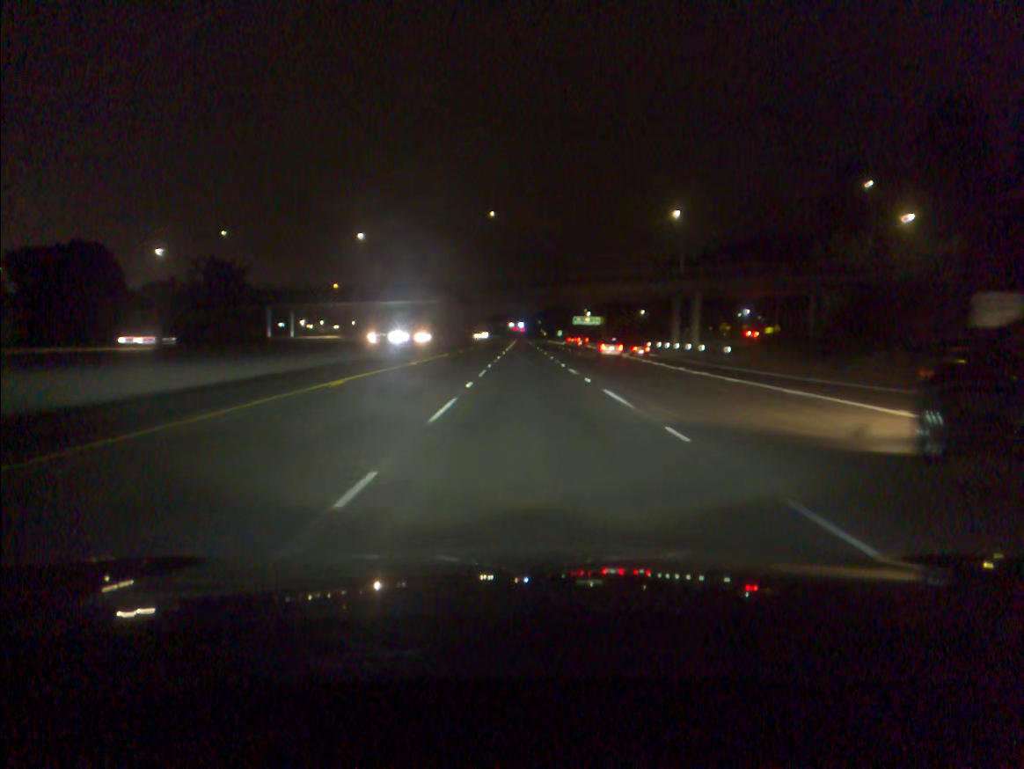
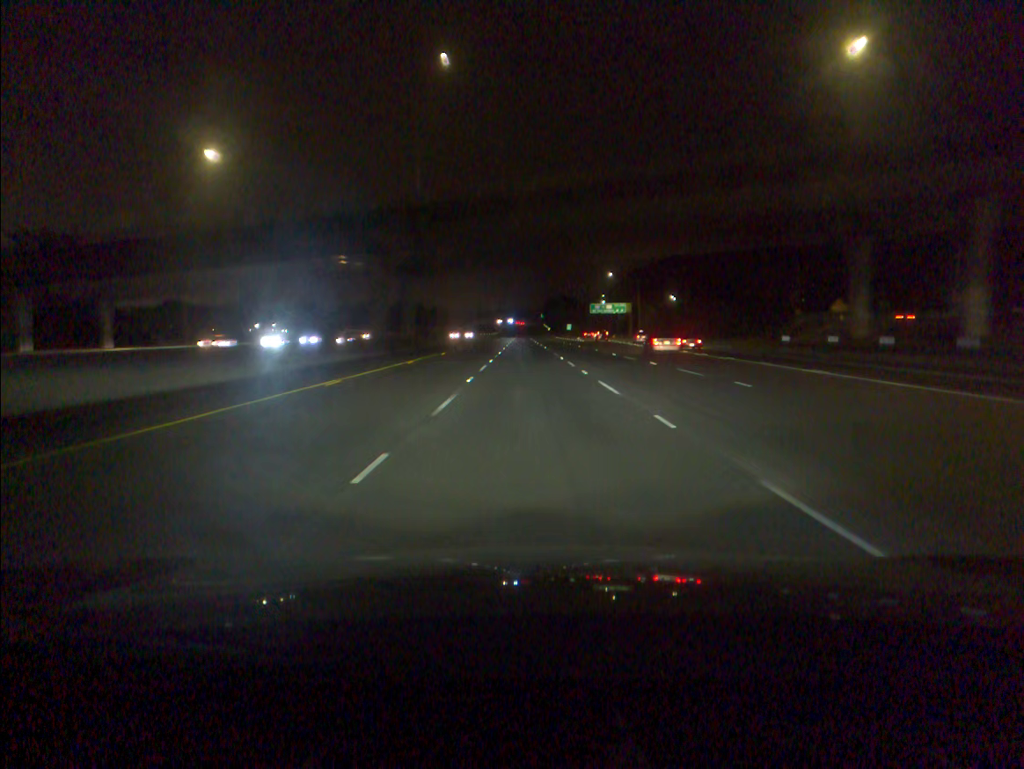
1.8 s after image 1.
(-0.2, +58.5) m; 0°
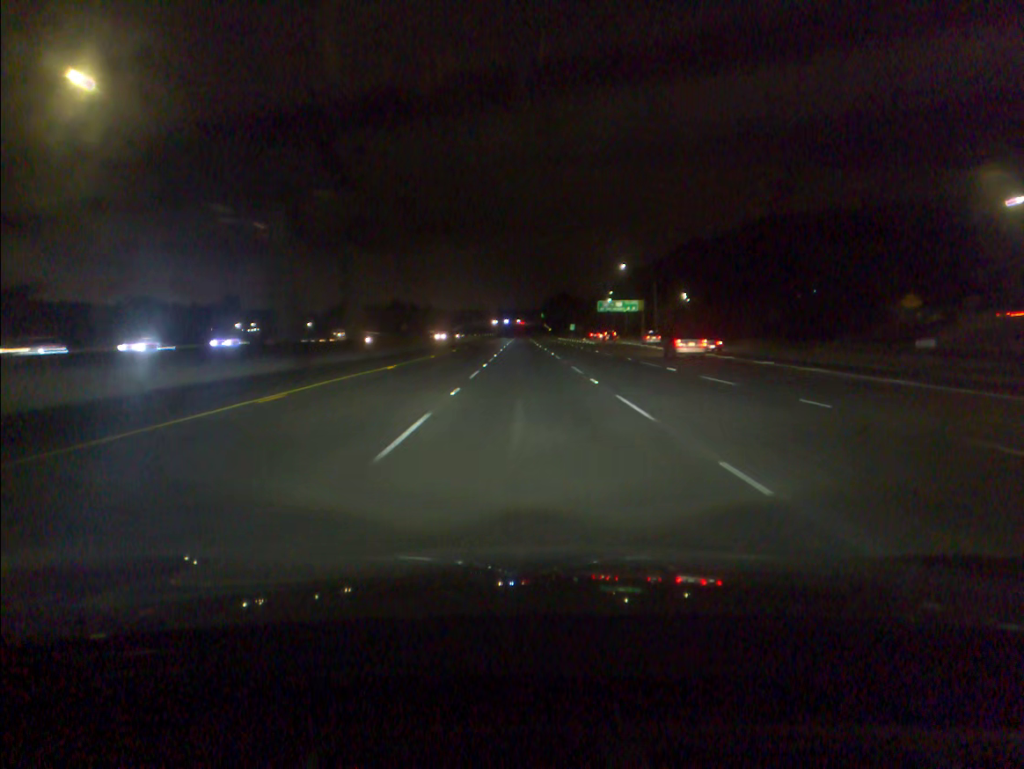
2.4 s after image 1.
(0.0, +19.4) m; 0°
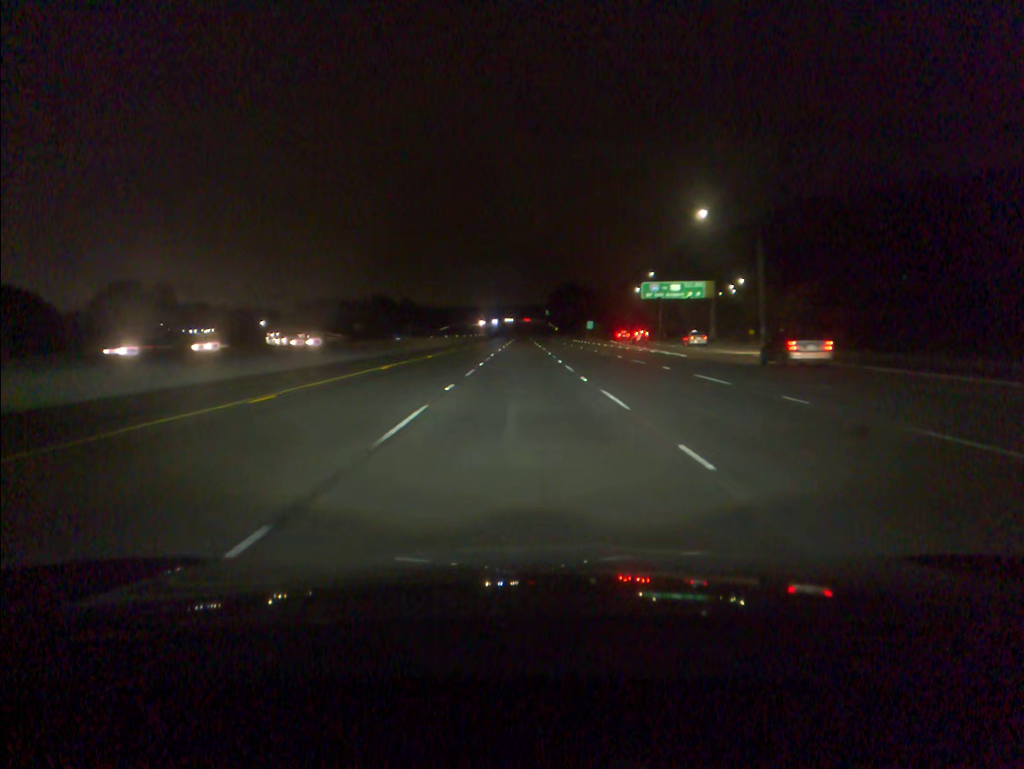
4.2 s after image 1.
(-0.1, +58.2) m; 0°
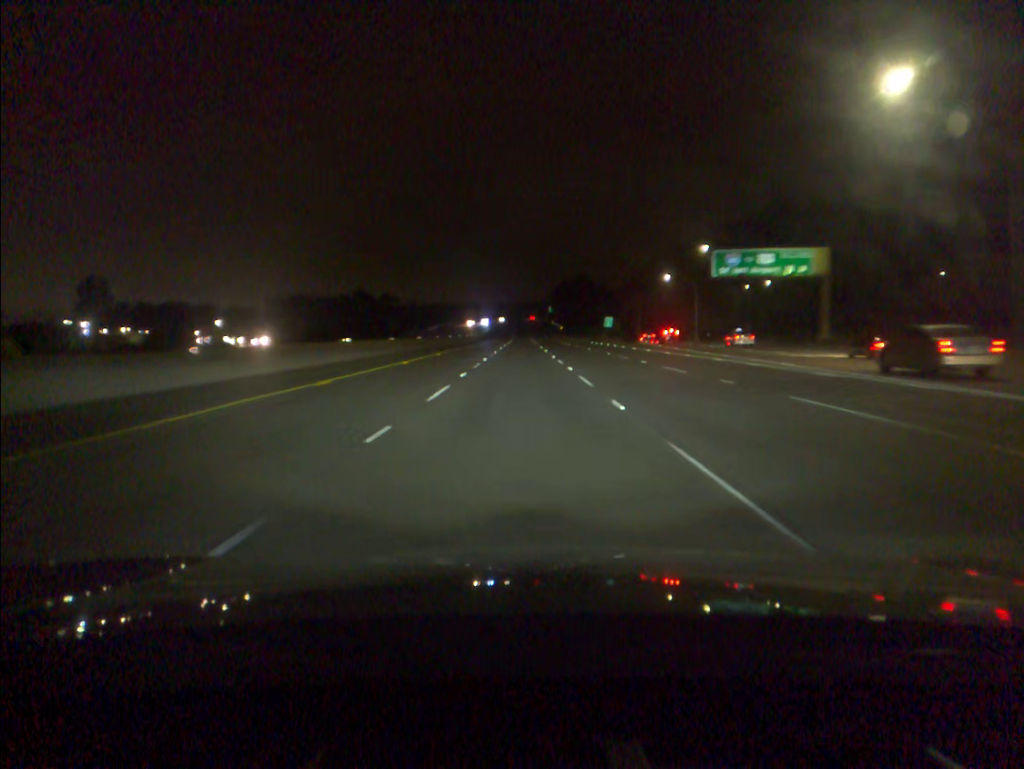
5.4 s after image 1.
(0.0, +38.6) m; 0°
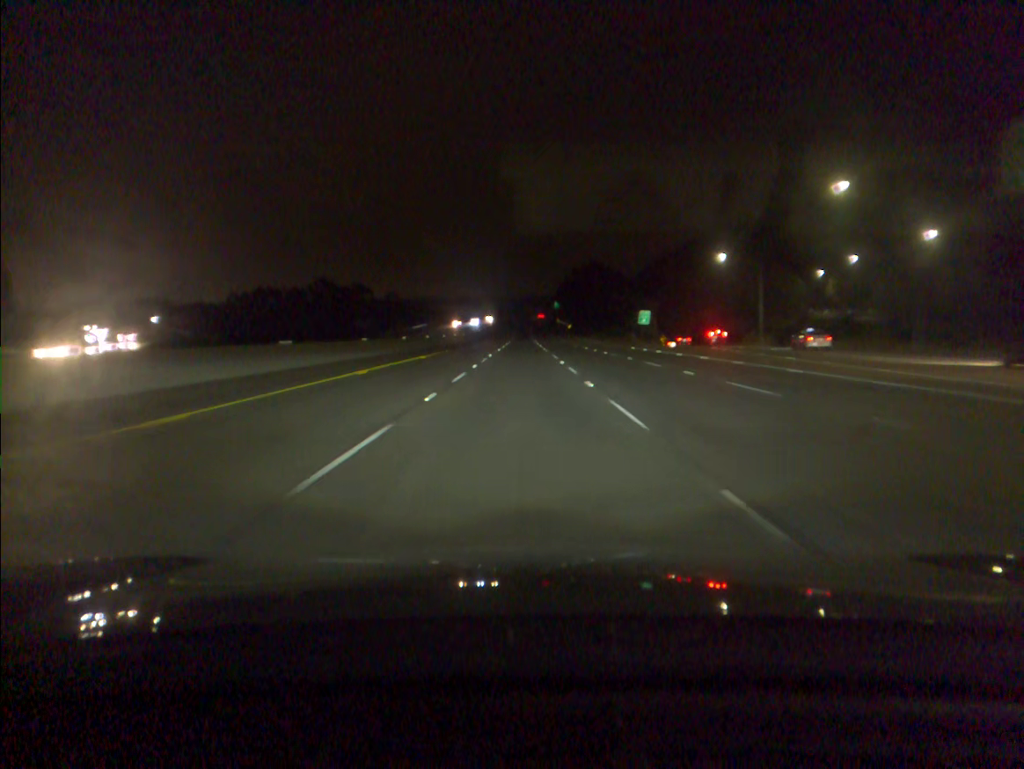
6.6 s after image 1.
(0.0, +38.6) m; 0°
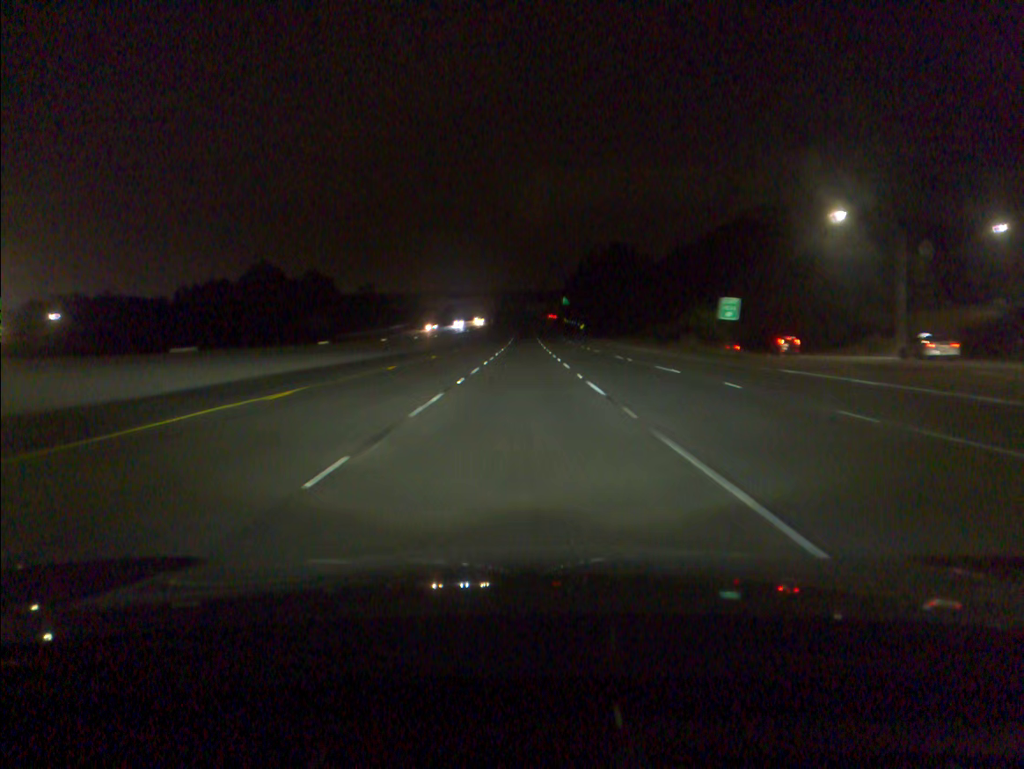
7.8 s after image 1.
(-0.1, +38.6) m; 0°
